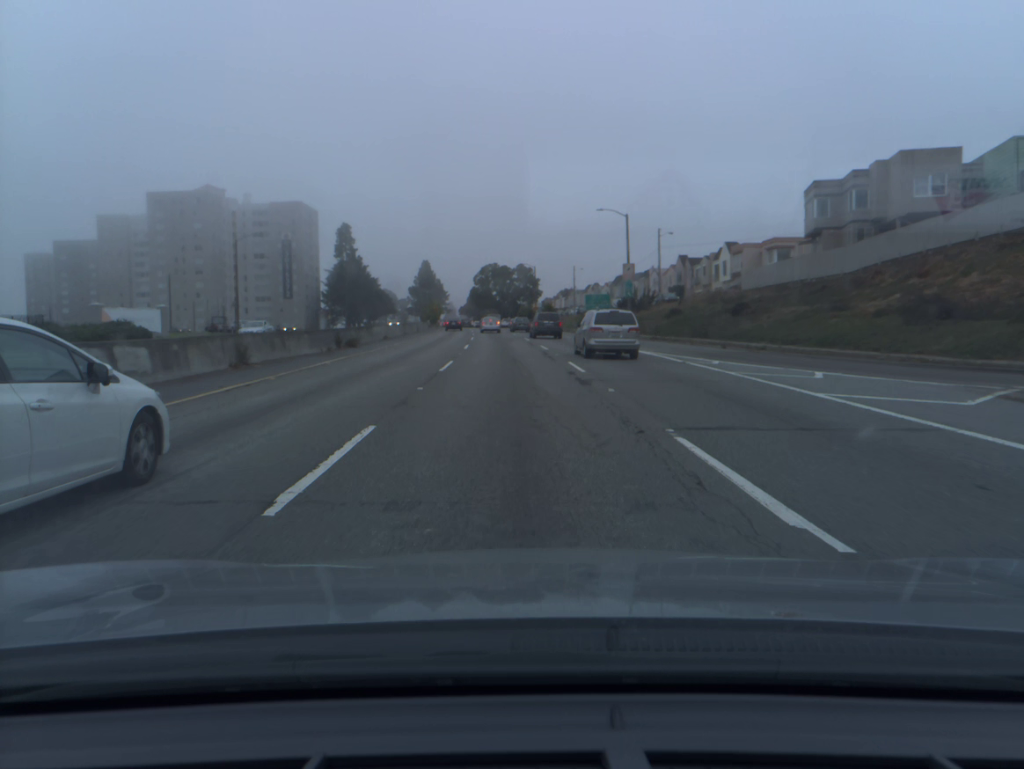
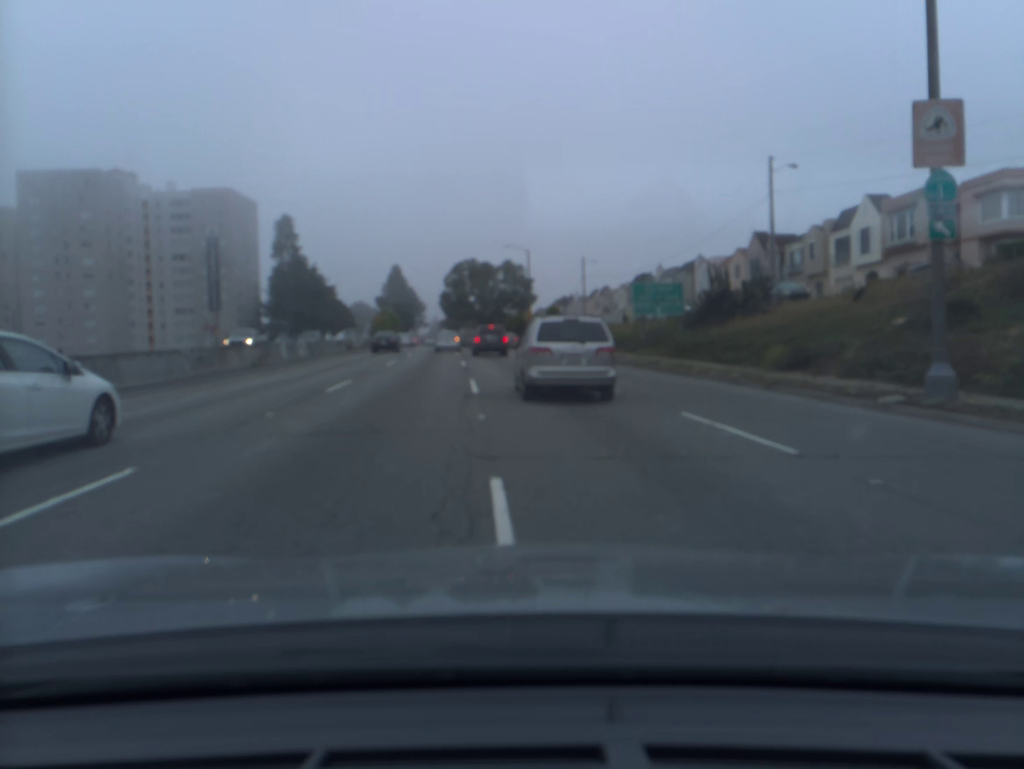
(+0.1, +47.0) m; +1°
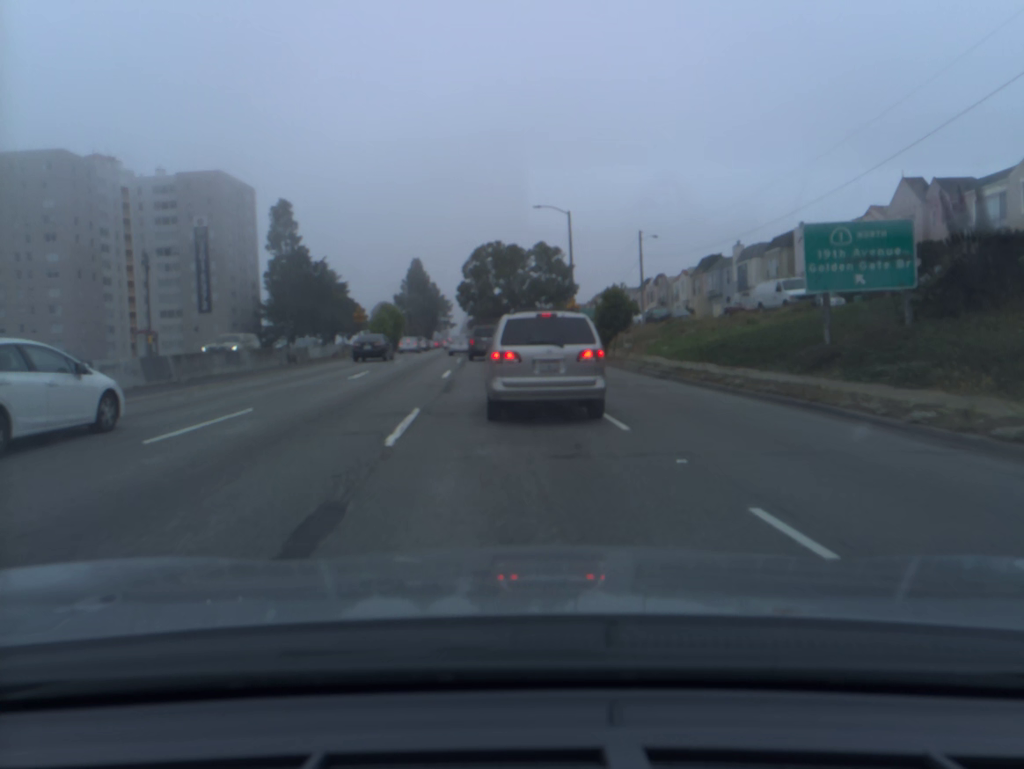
(-0.4, +22.7) m; -3°
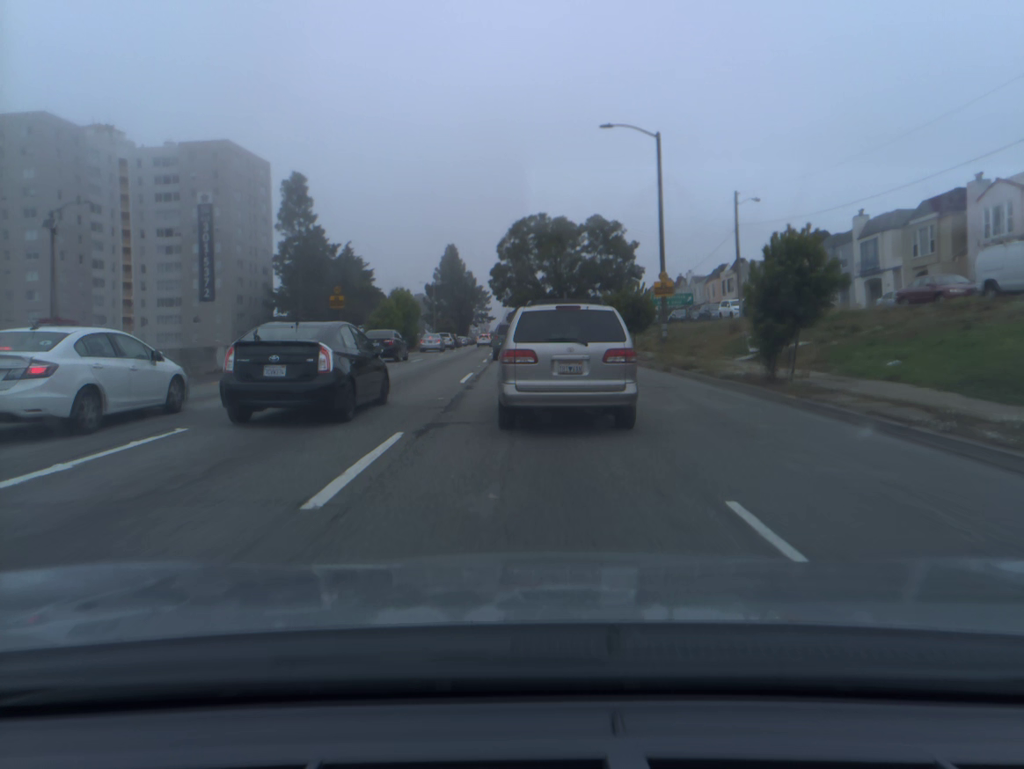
(-0.6, +19.1) m; -3°
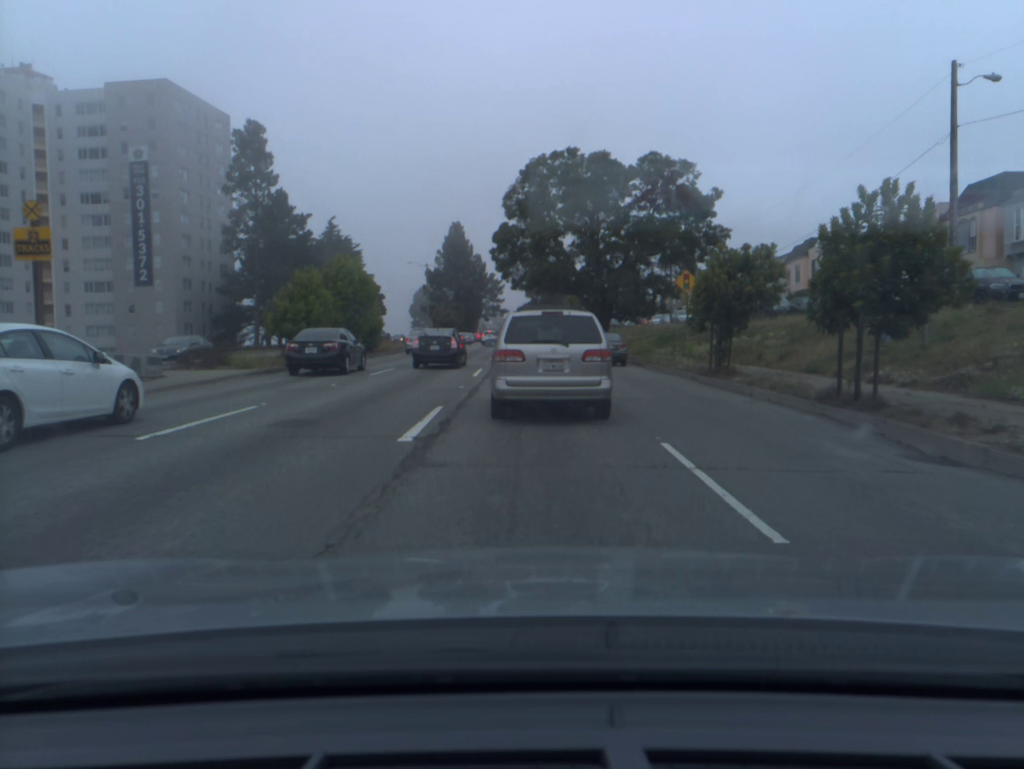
(-0.1, +26.0) m; -1°
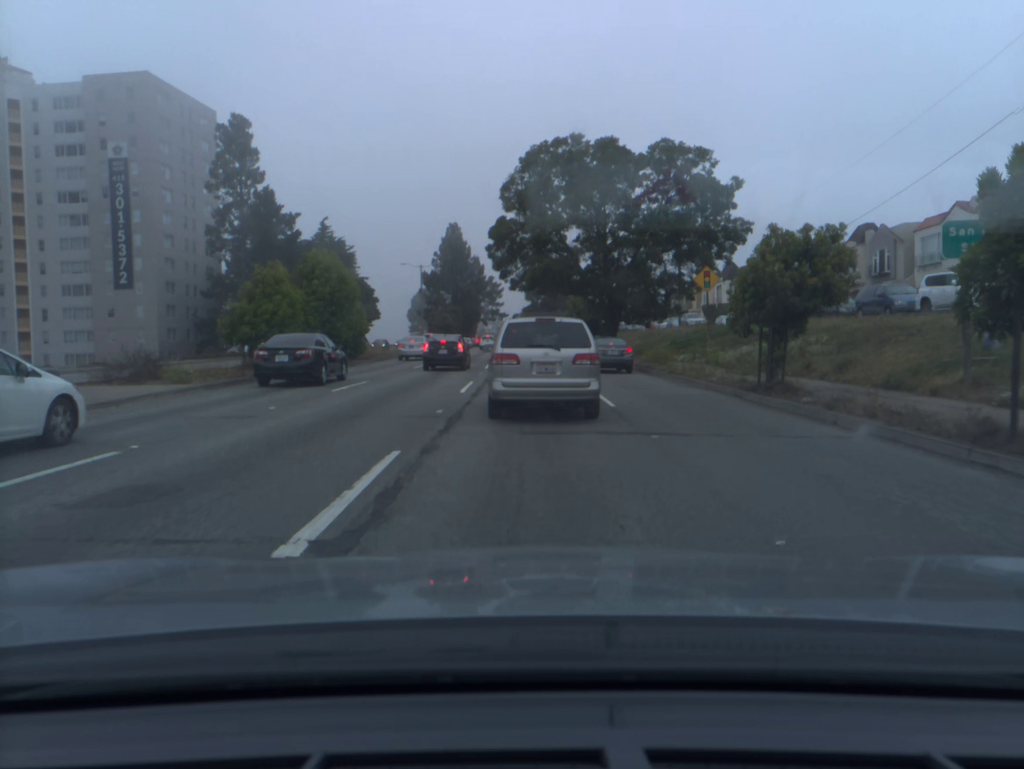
(0.0, +4.7) m; 0°
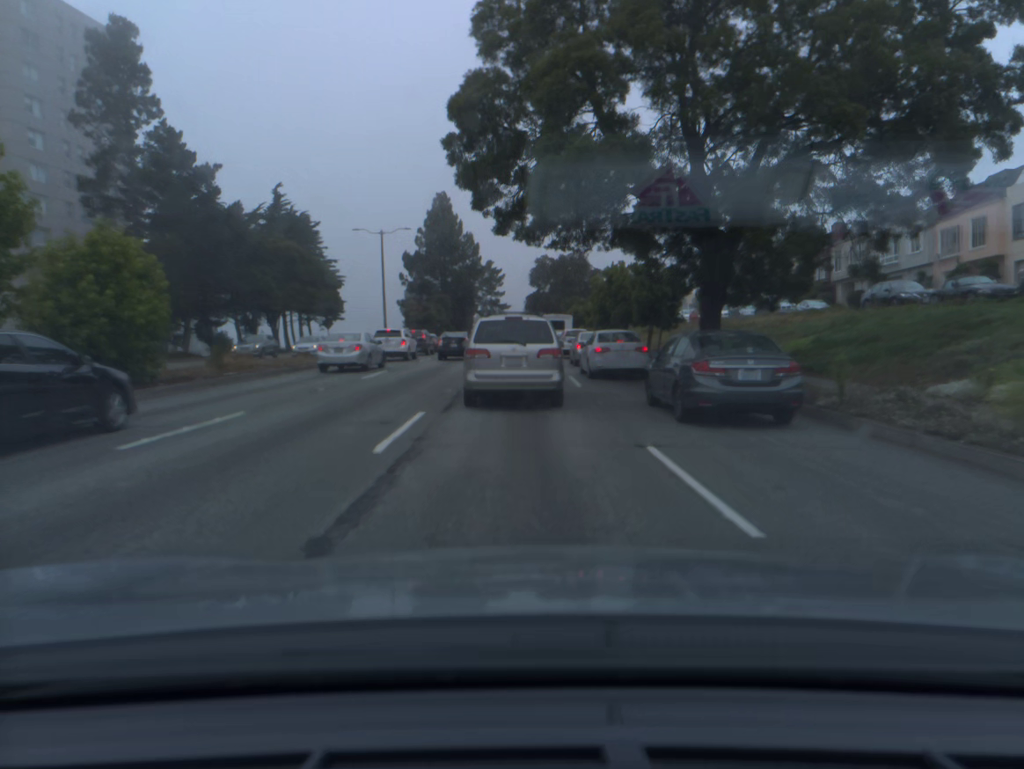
(+0.1, +25.1) m; 0°
